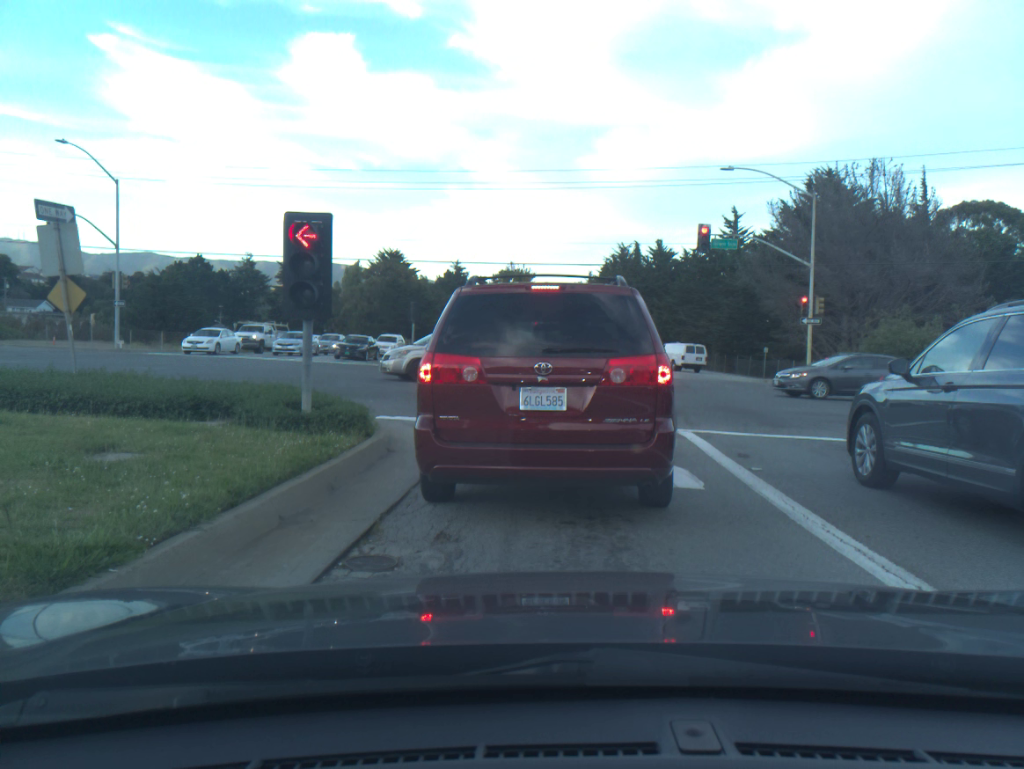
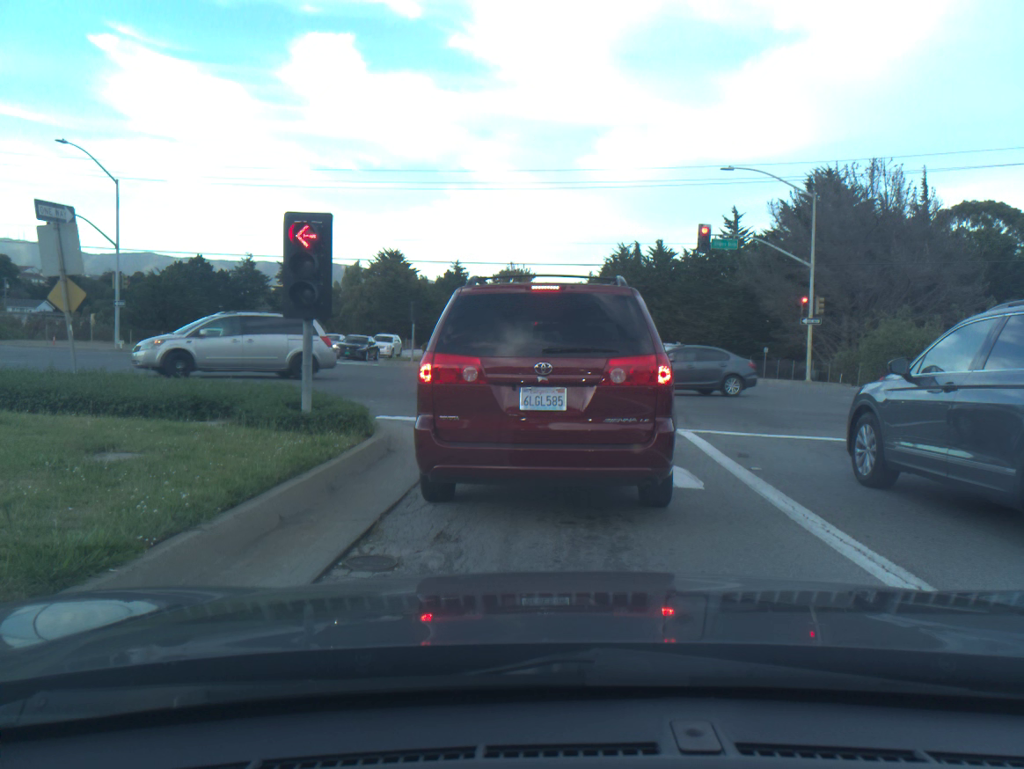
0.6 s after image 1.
(0.0, 0.0) m; 0°
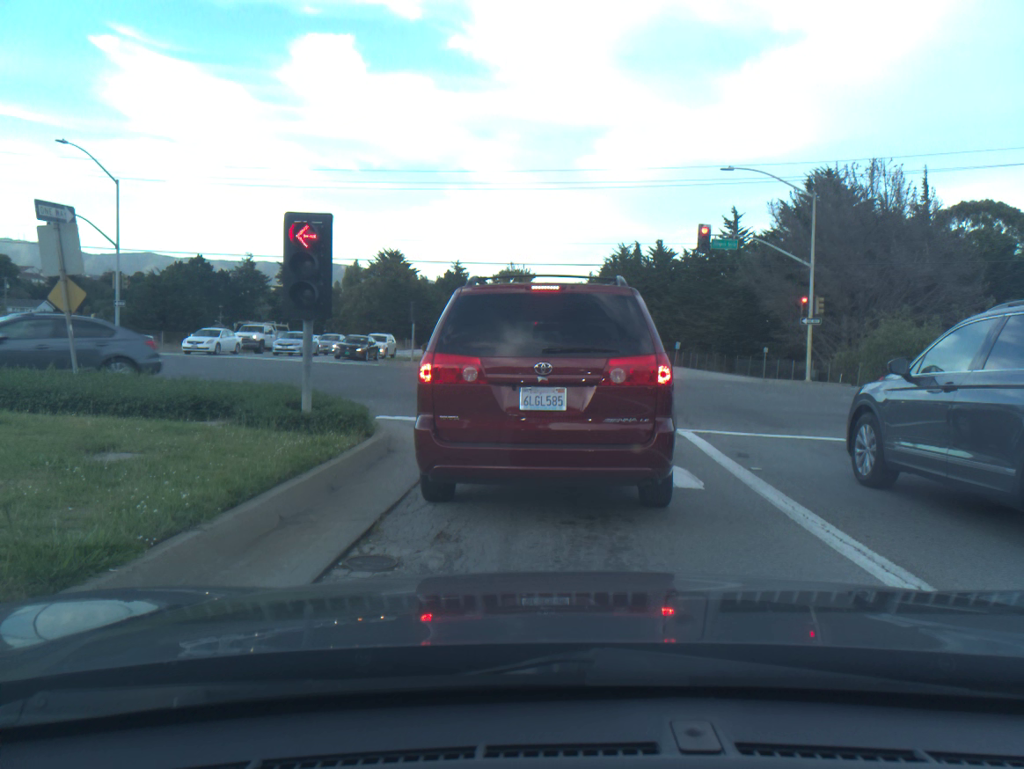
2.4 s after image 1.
(0.0, 0.0) m; 0°
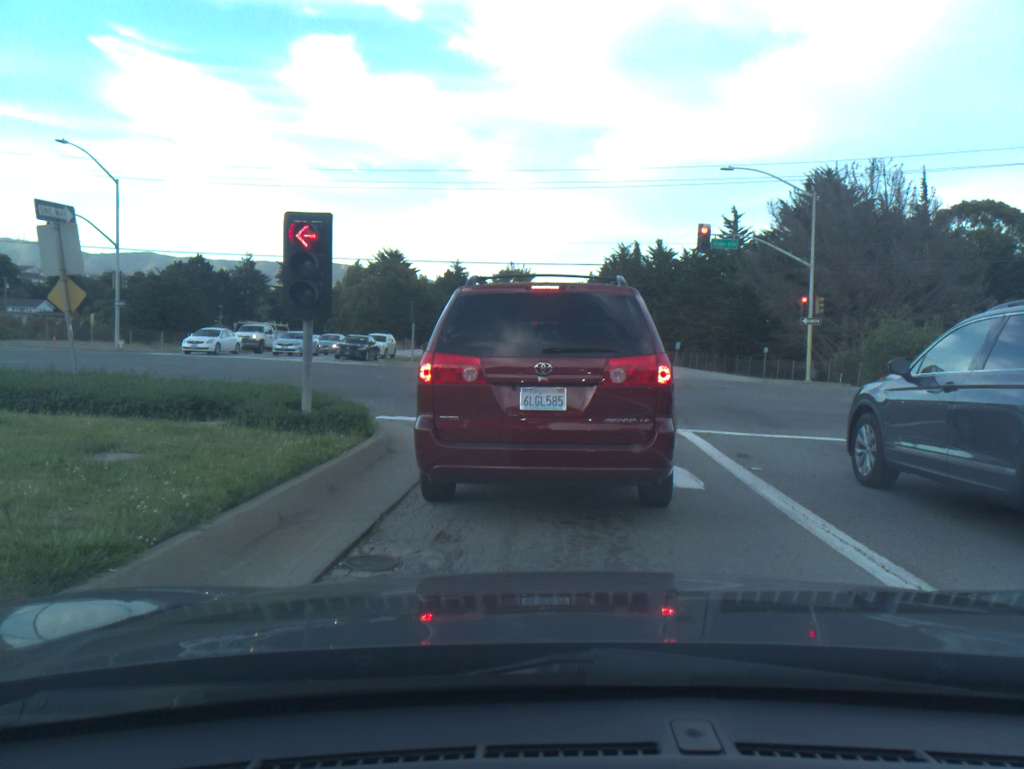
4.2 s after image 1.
(0.0, 0.0) m; 0°
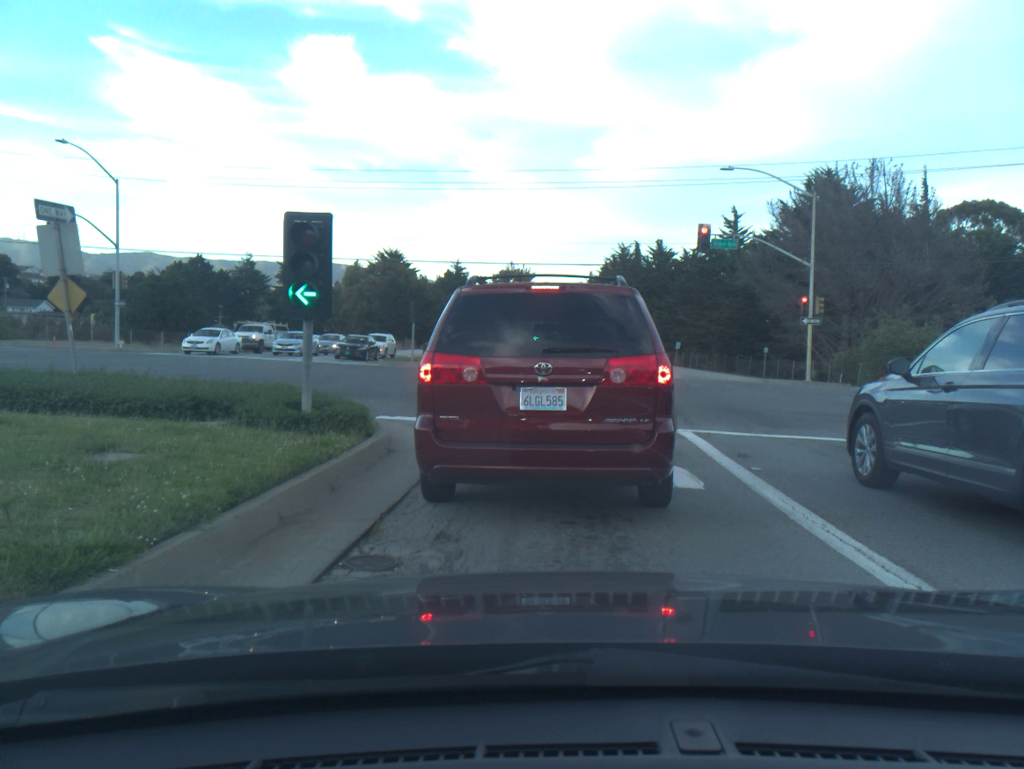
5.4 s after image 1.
(+0.1, 0.0) m; 0°
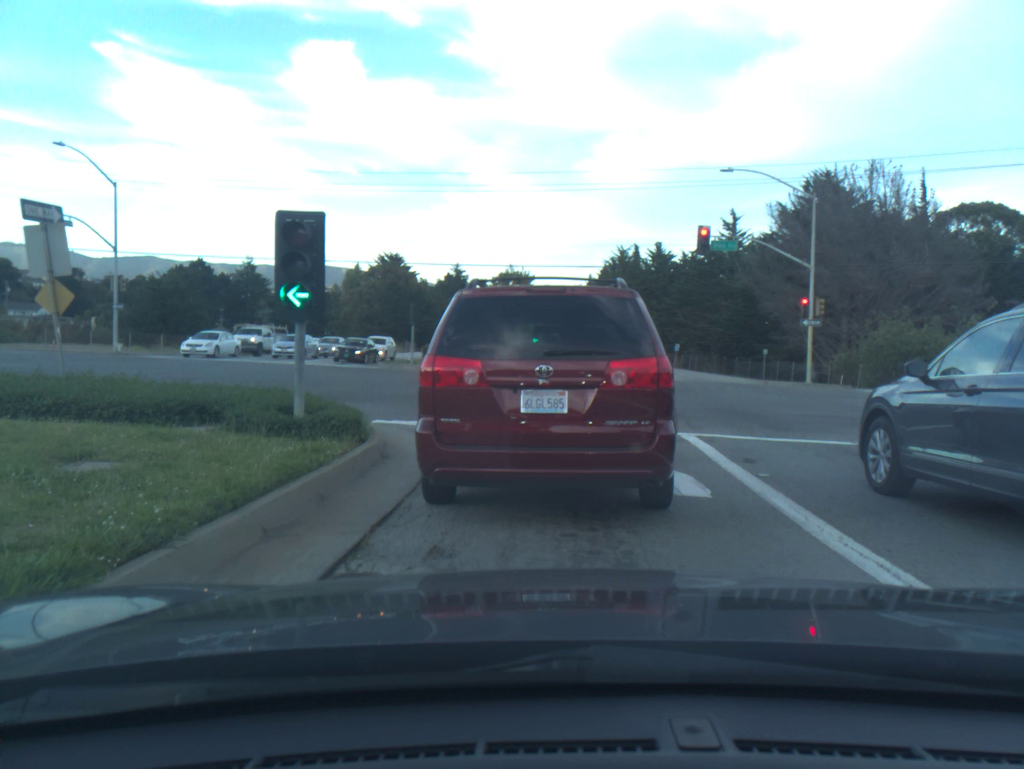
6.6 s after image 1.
(0.0, +0.3) m; 0°
